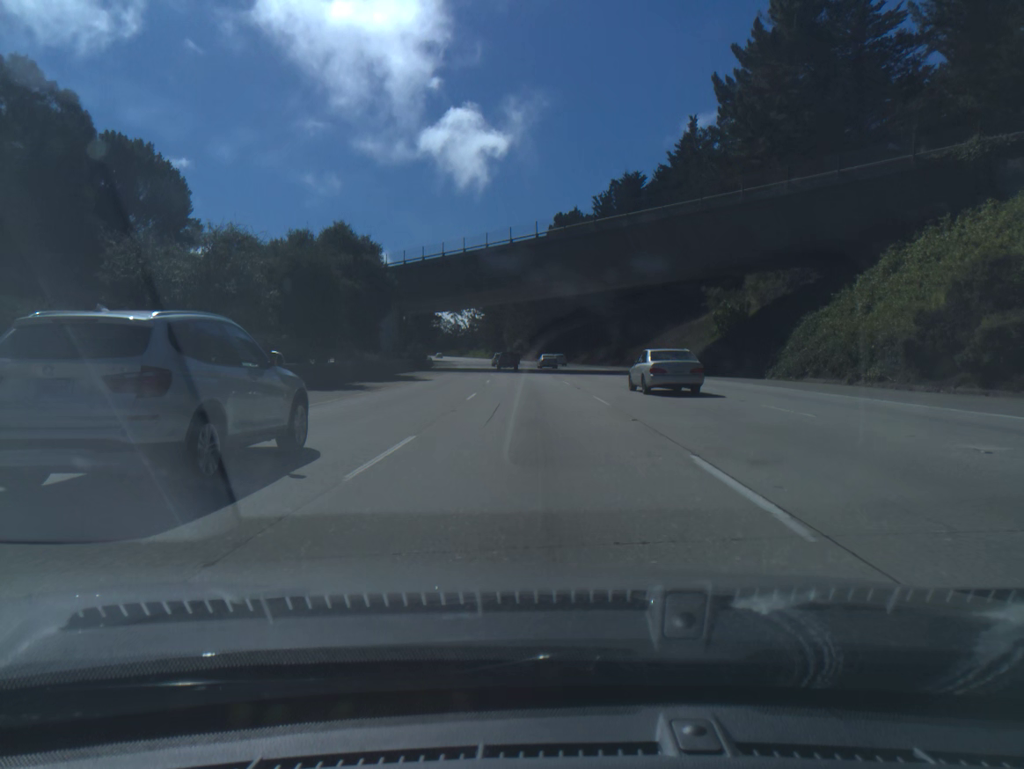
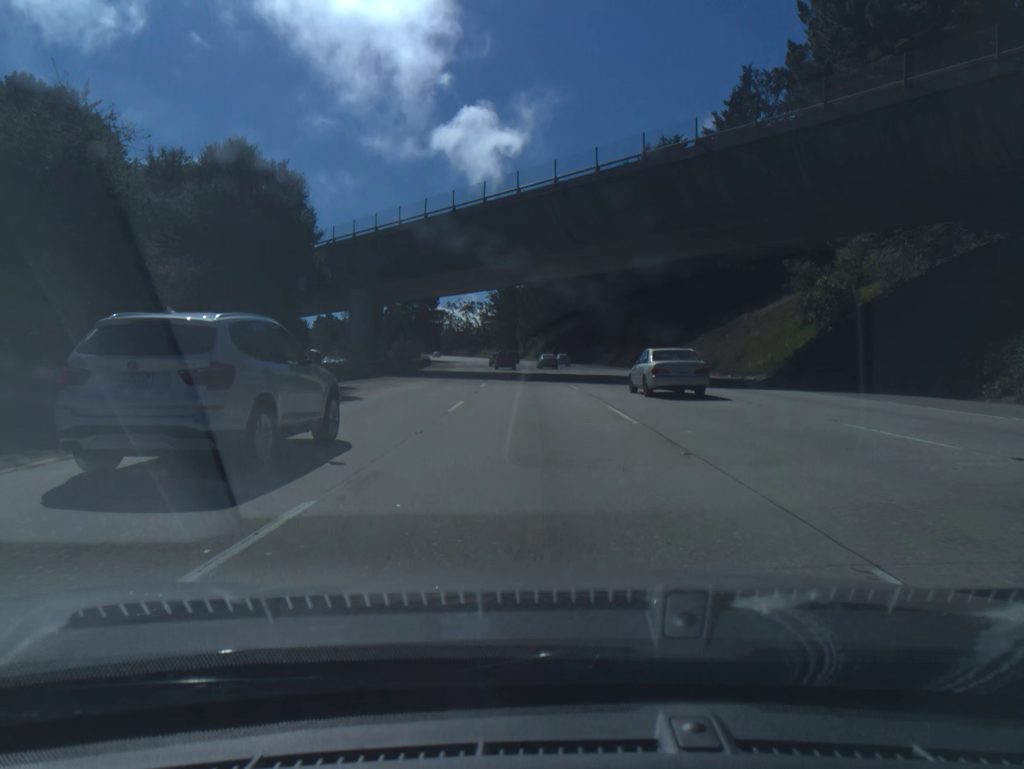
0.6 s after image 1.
(-0.2, +19.6) m; -1°
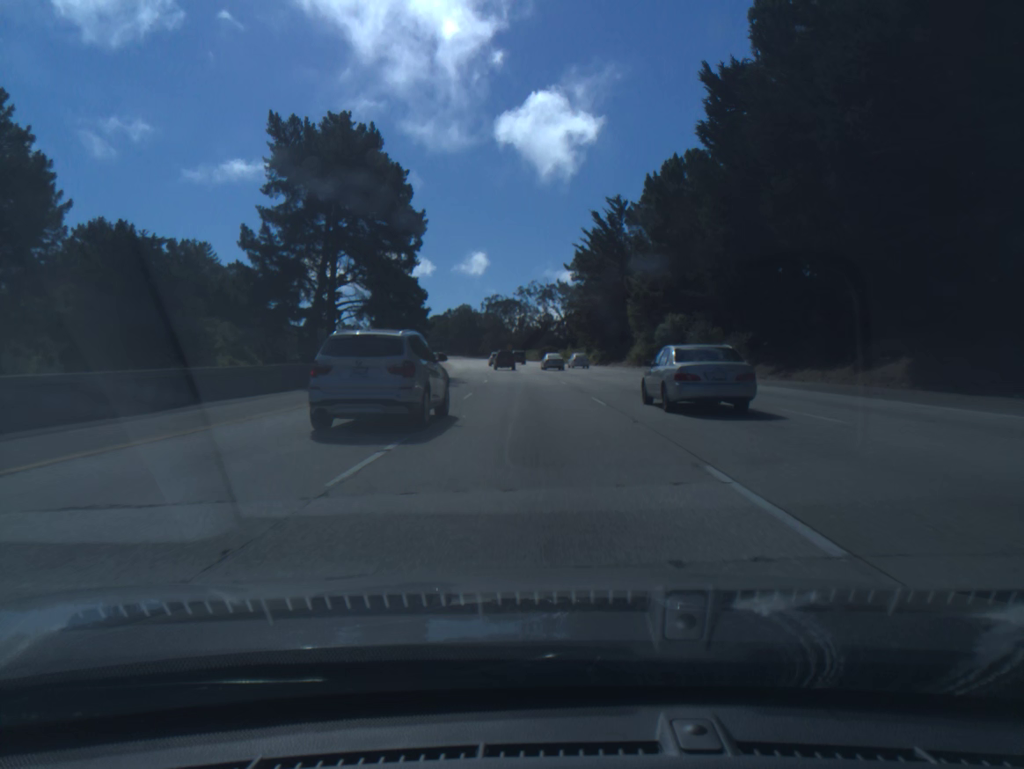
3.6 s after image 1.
(-5.3, +97.5) m; -7°
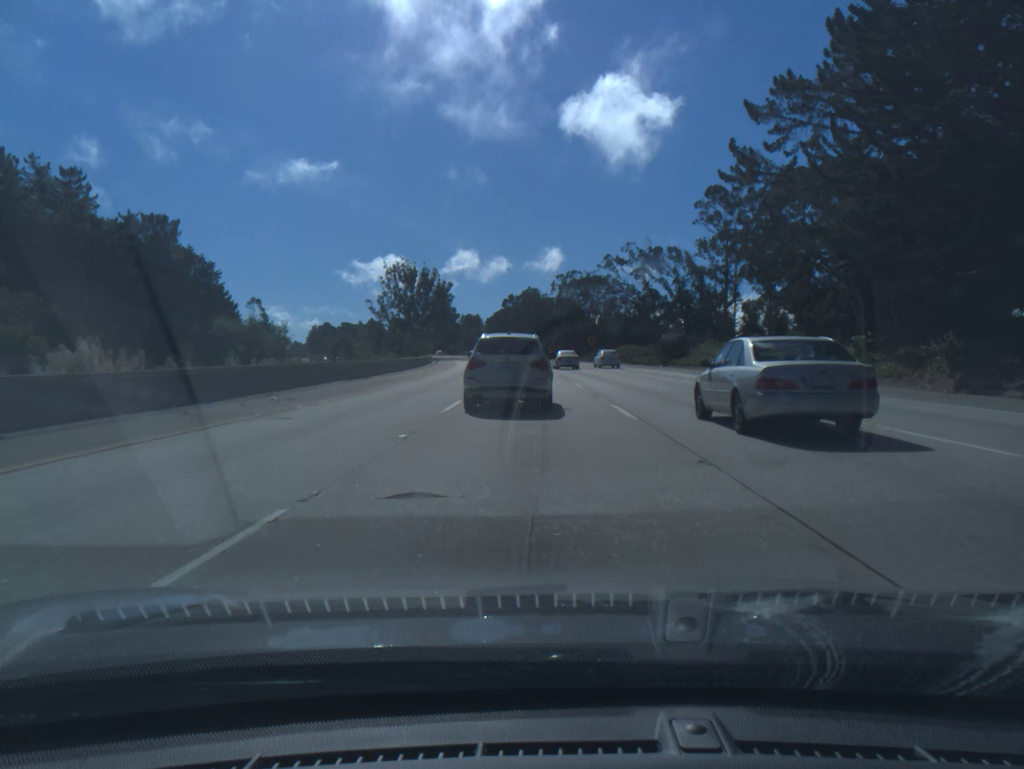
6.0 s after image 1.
(-3.6, +78.0) m; -6°
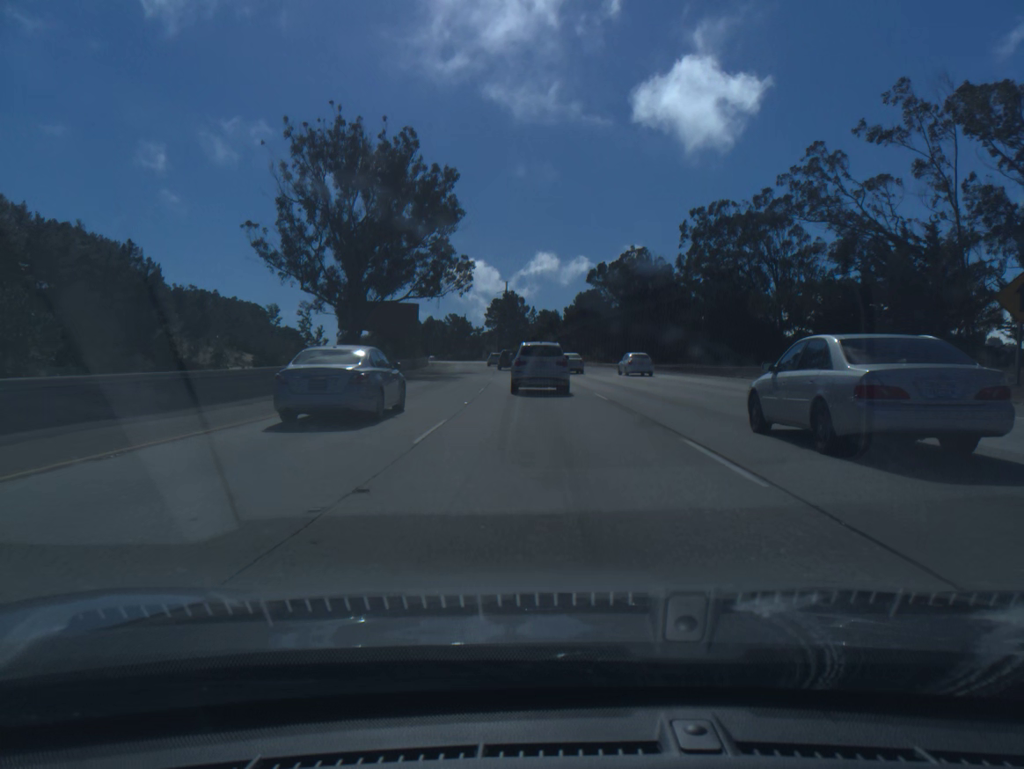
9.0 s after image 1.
(-4.9, +93.7) m; -6°
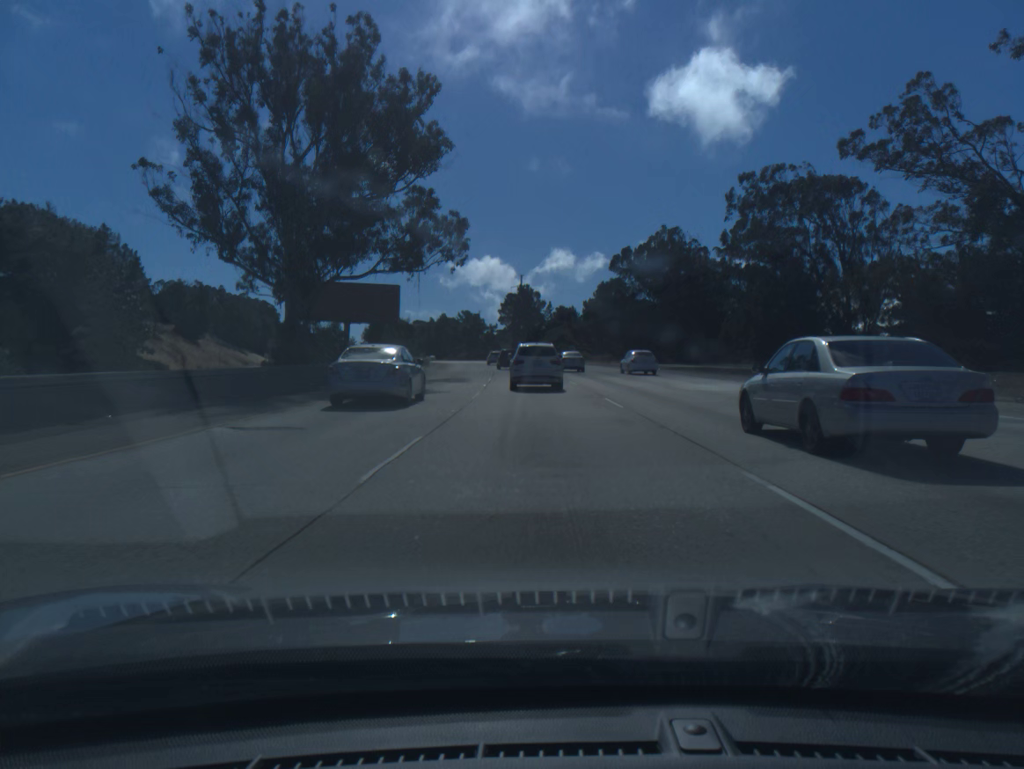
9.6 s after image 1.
(-0.2, +18.2) m; -1°
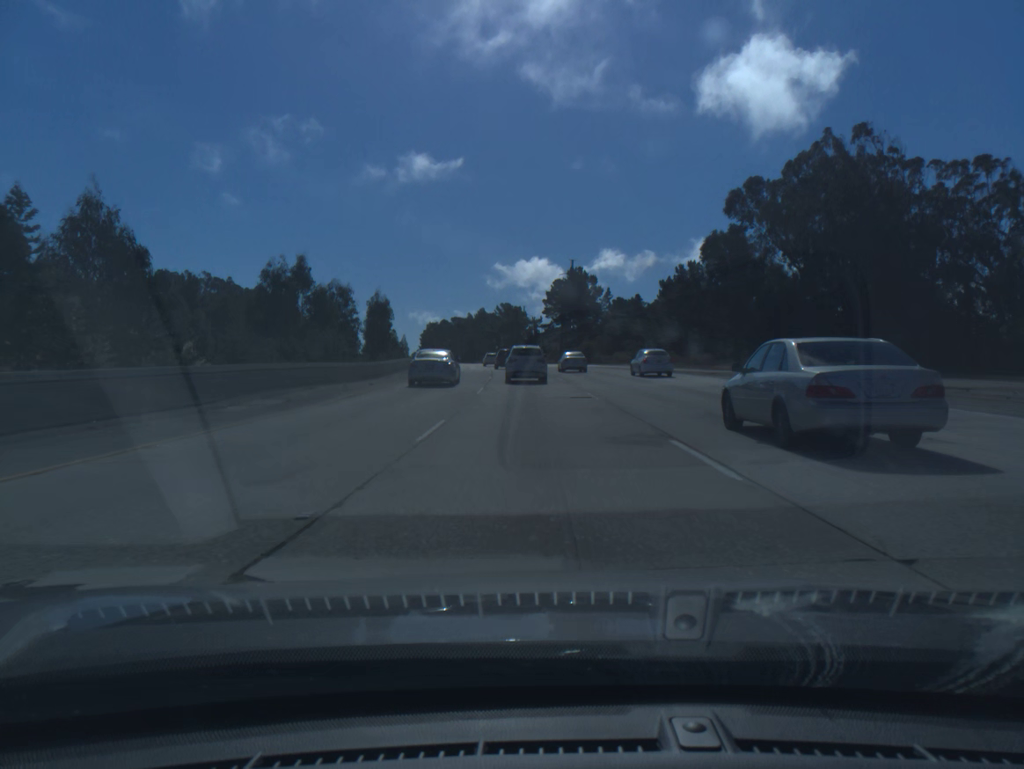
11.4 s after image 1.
(-1.7, +53.9) m; -4°
